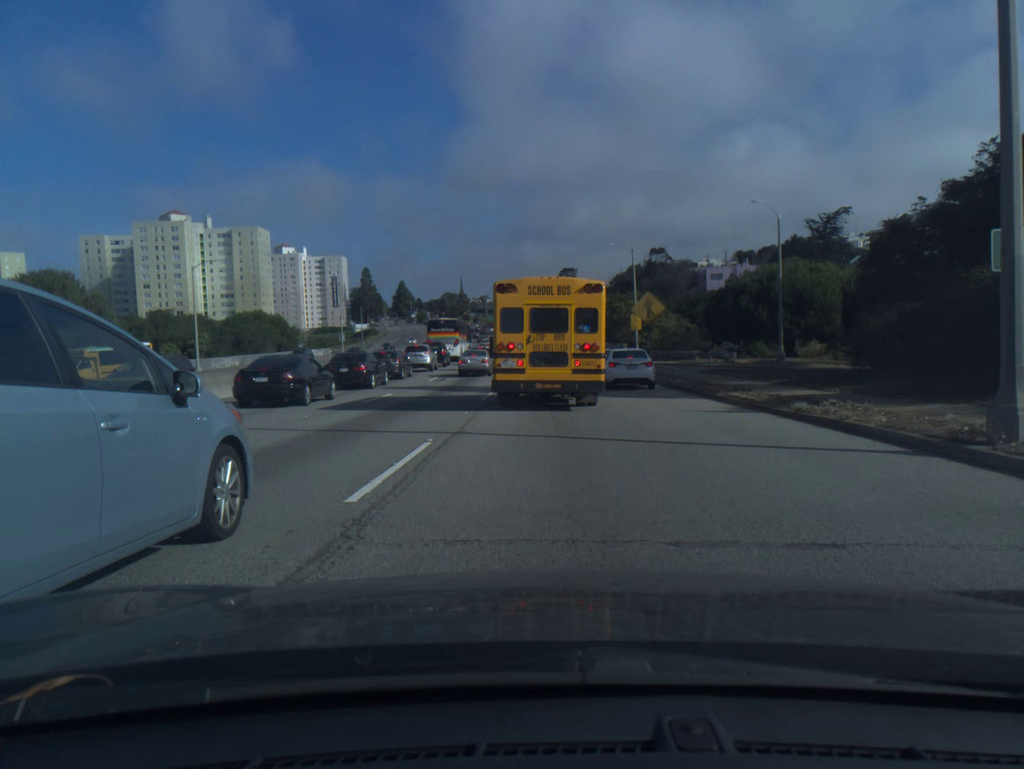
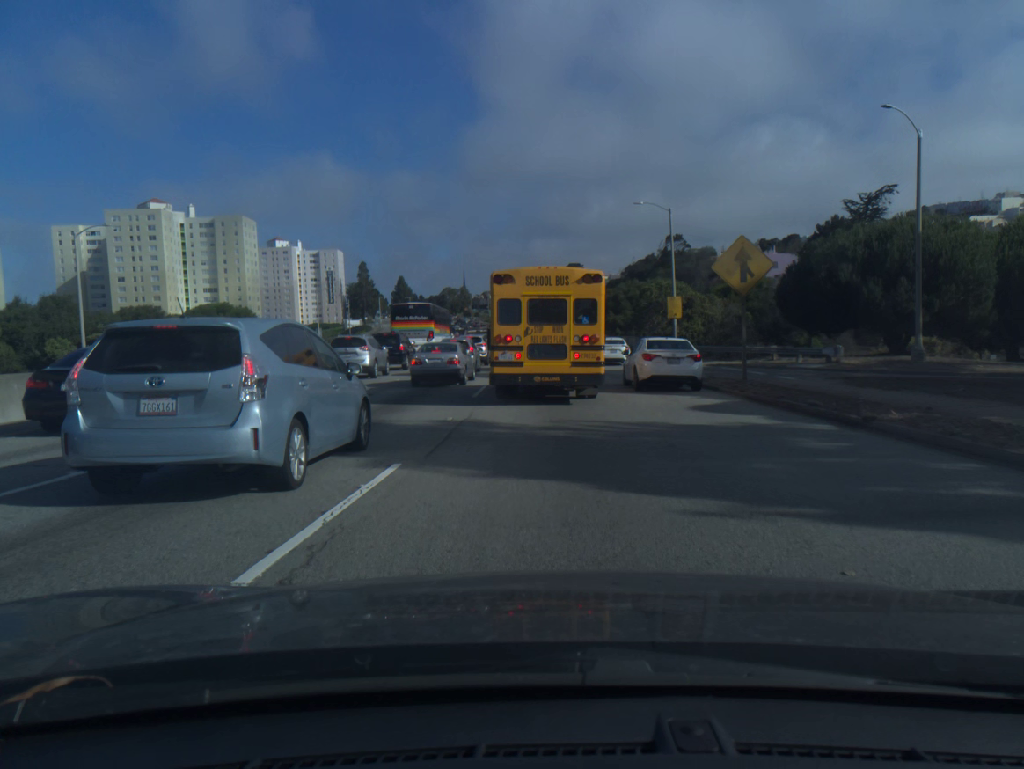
(0.0, +17.4) m; -1°
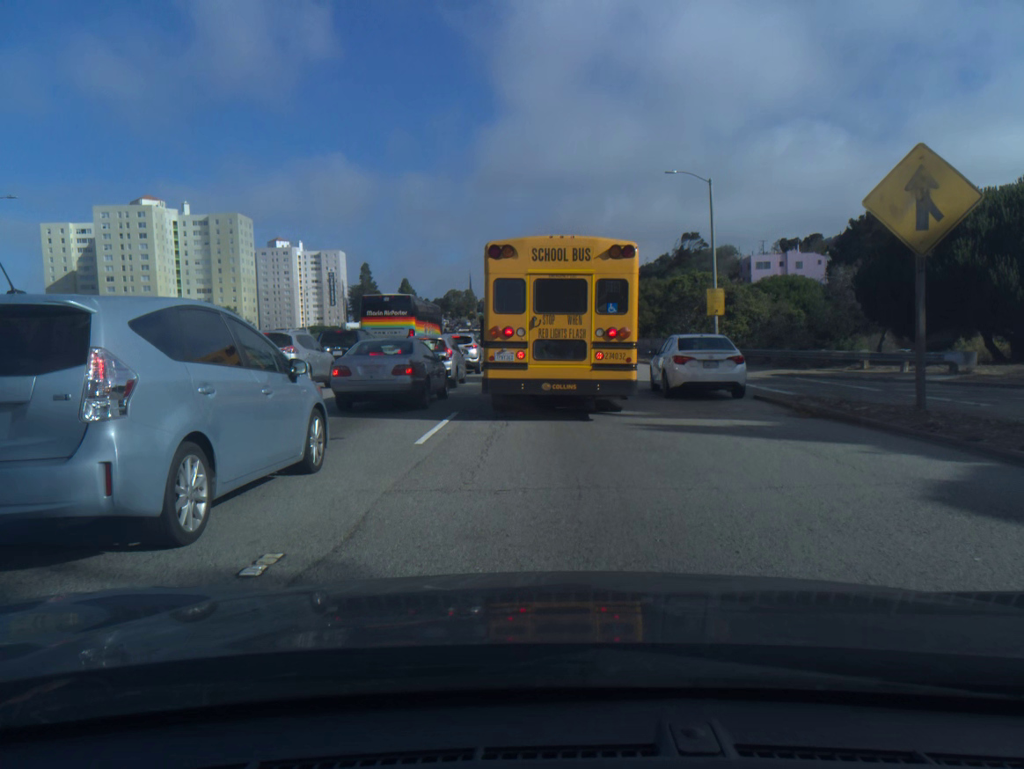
(0.0, +9.6) m; 0°
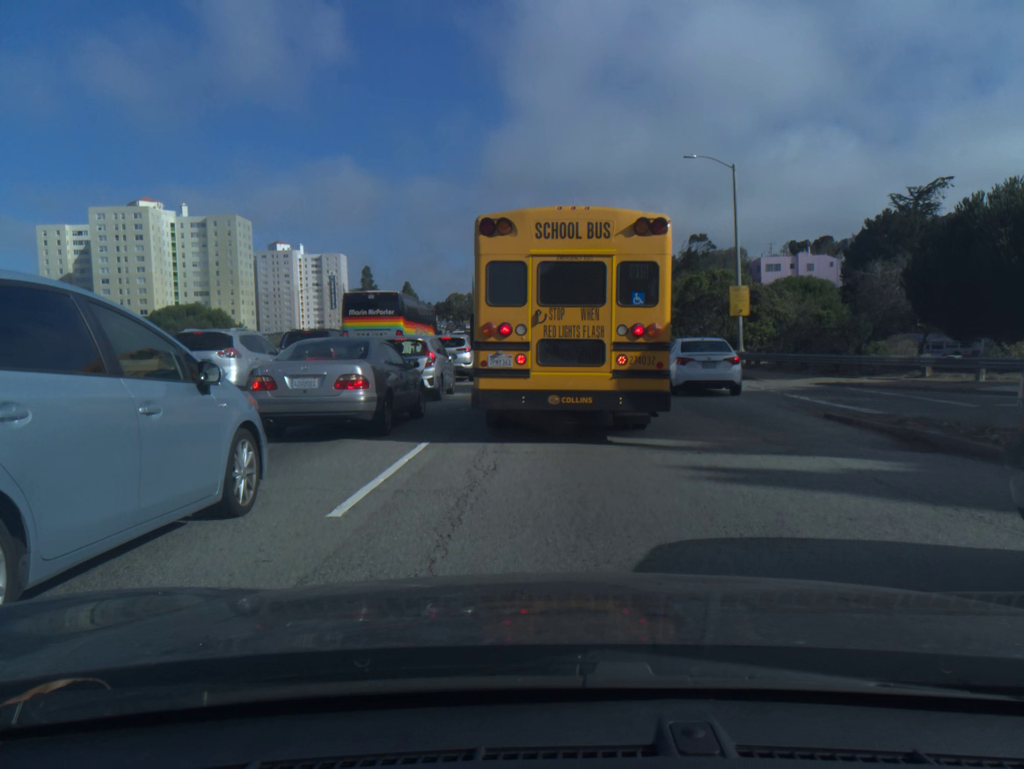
(0.0, +4.2) m; 0°
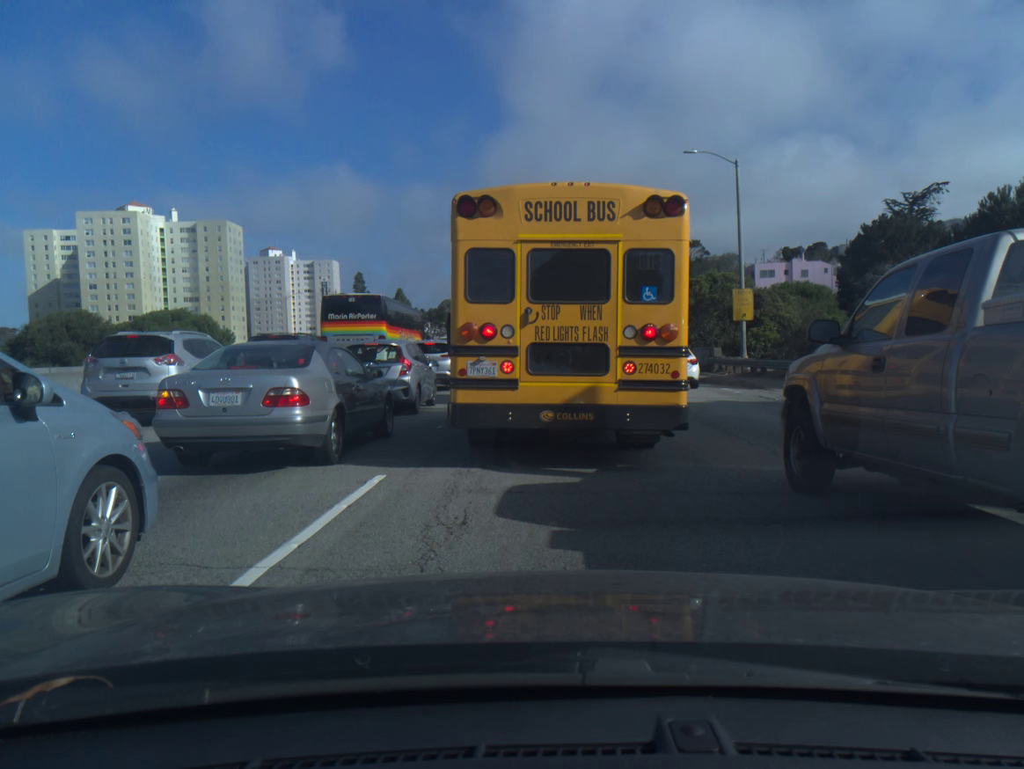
(0.0, +2.4) m; 0°
